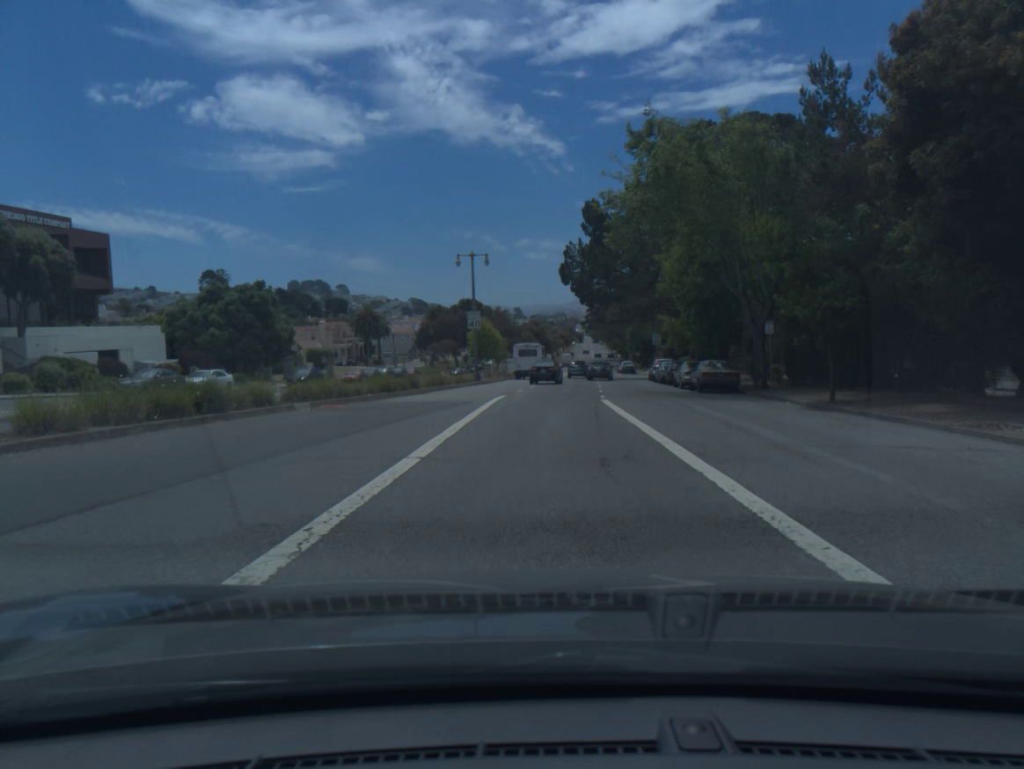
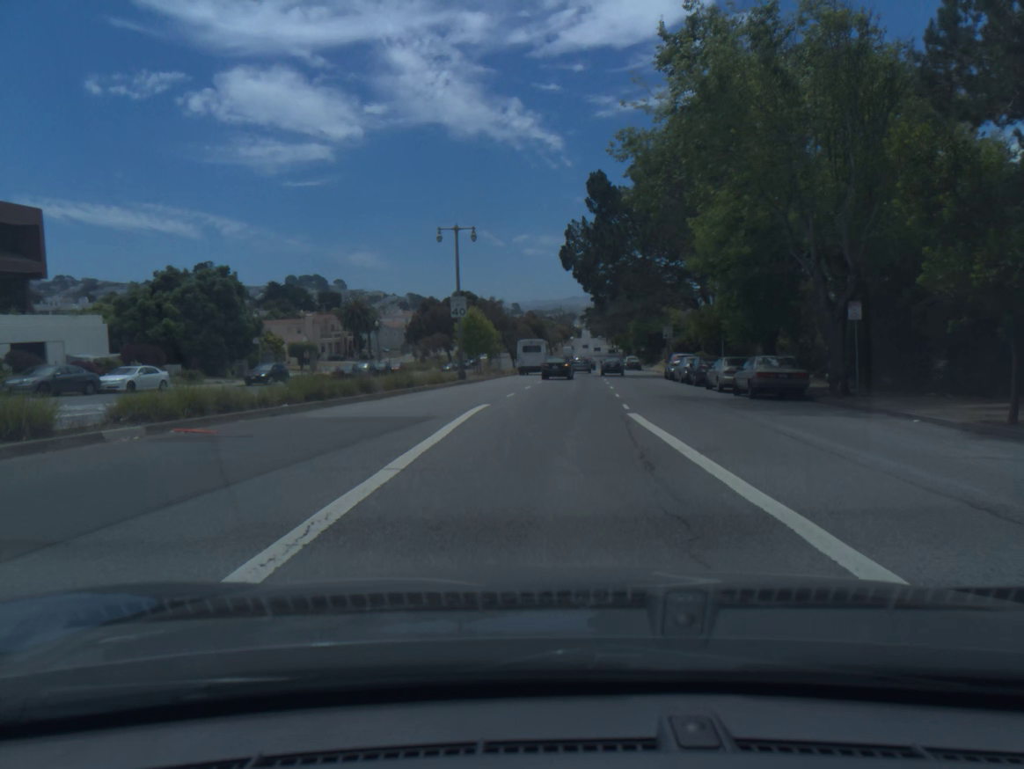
(0.0, +8.8) m; 0°
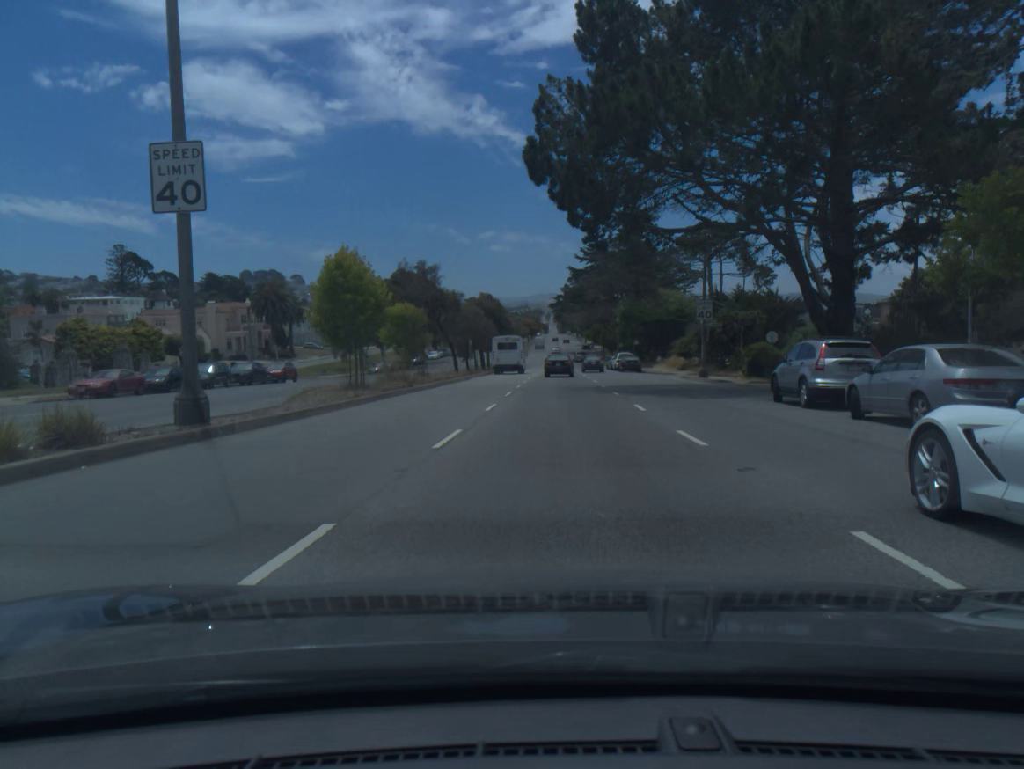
(+0.7, +29.8) m; +2°
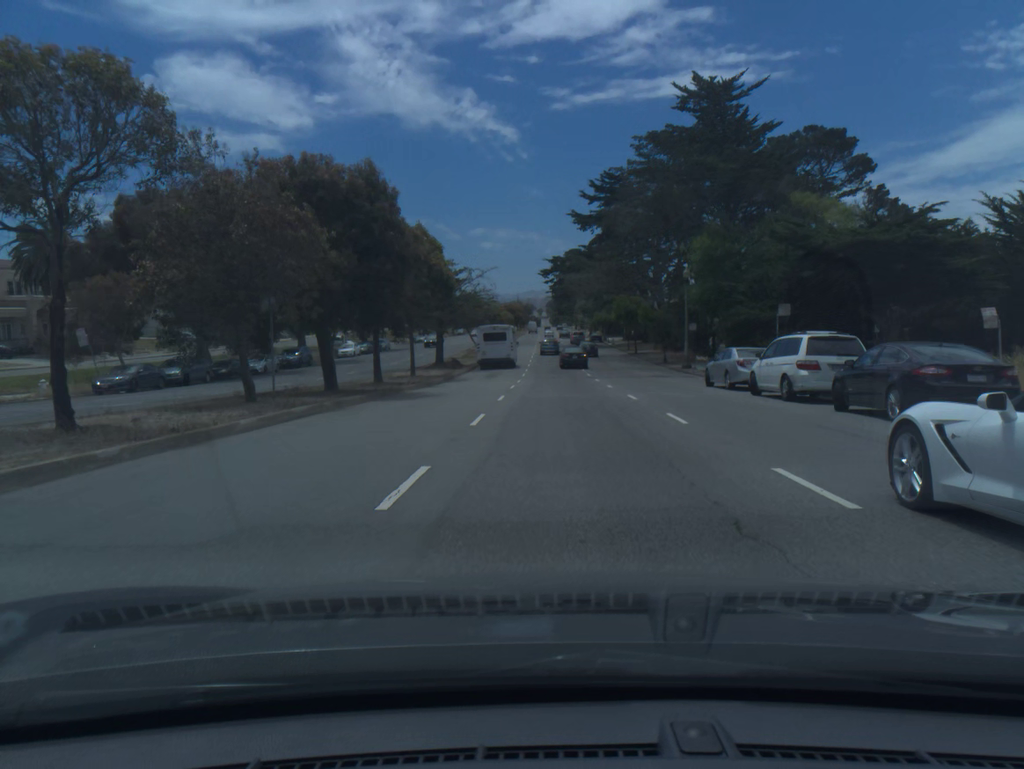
(+0.6, +56.1) m; +1°
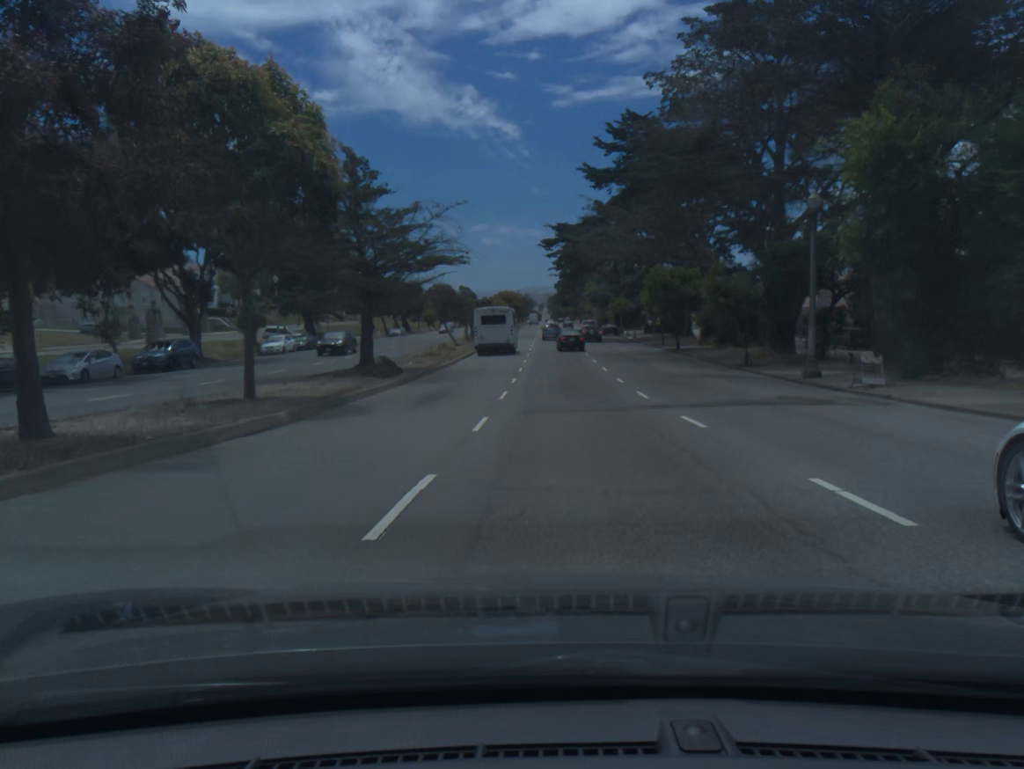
(0.0, +23.0) m; 0°
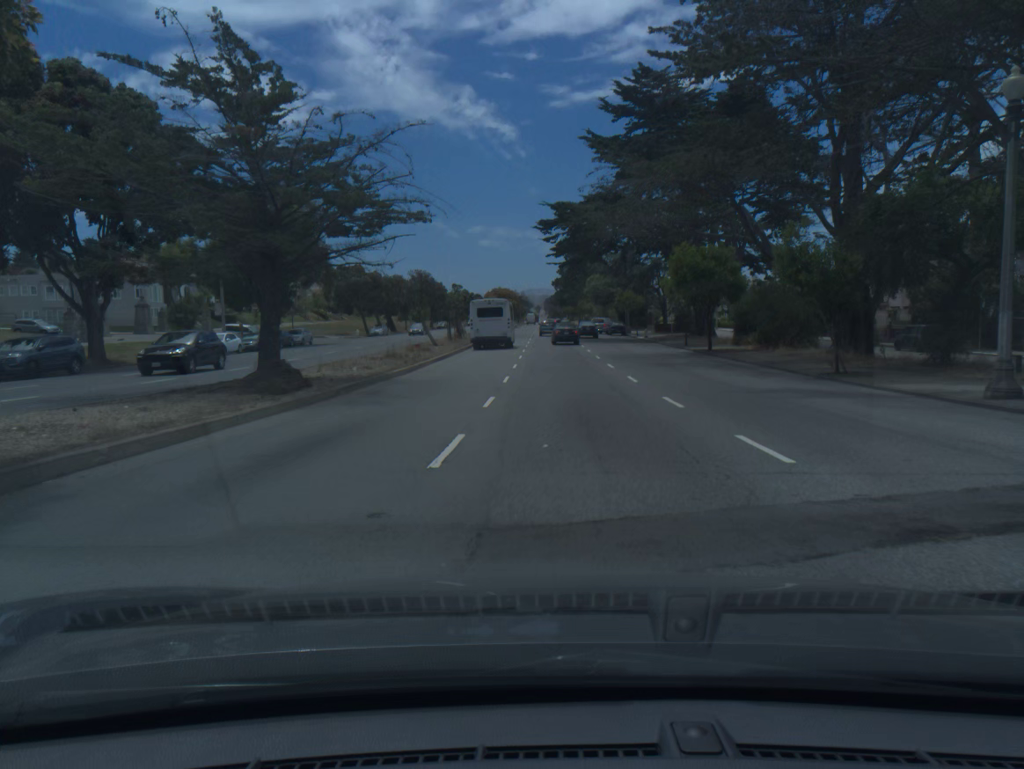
(0.0, +11.6) m; 0°
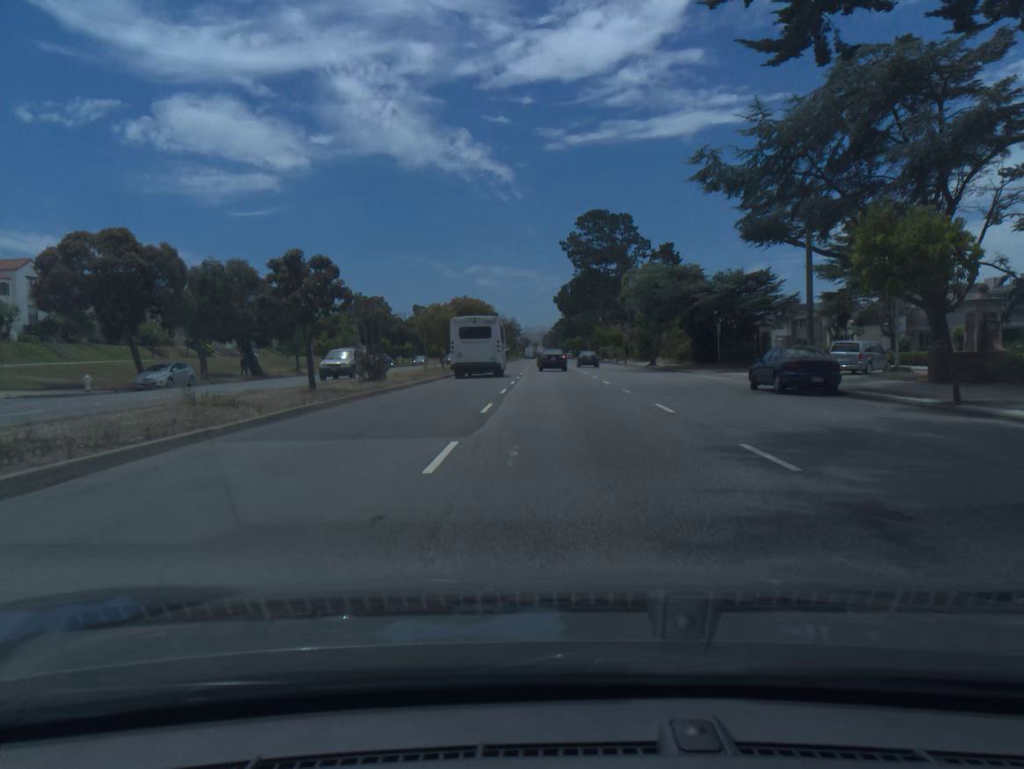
(+0.3, +58.0) m; 0°
